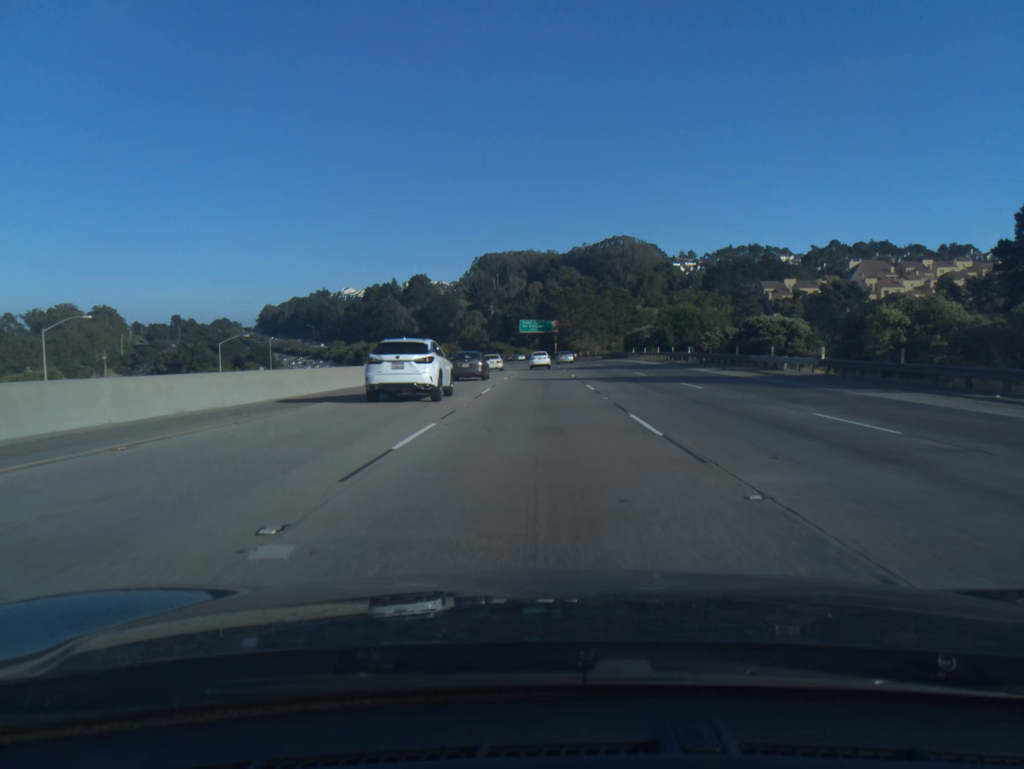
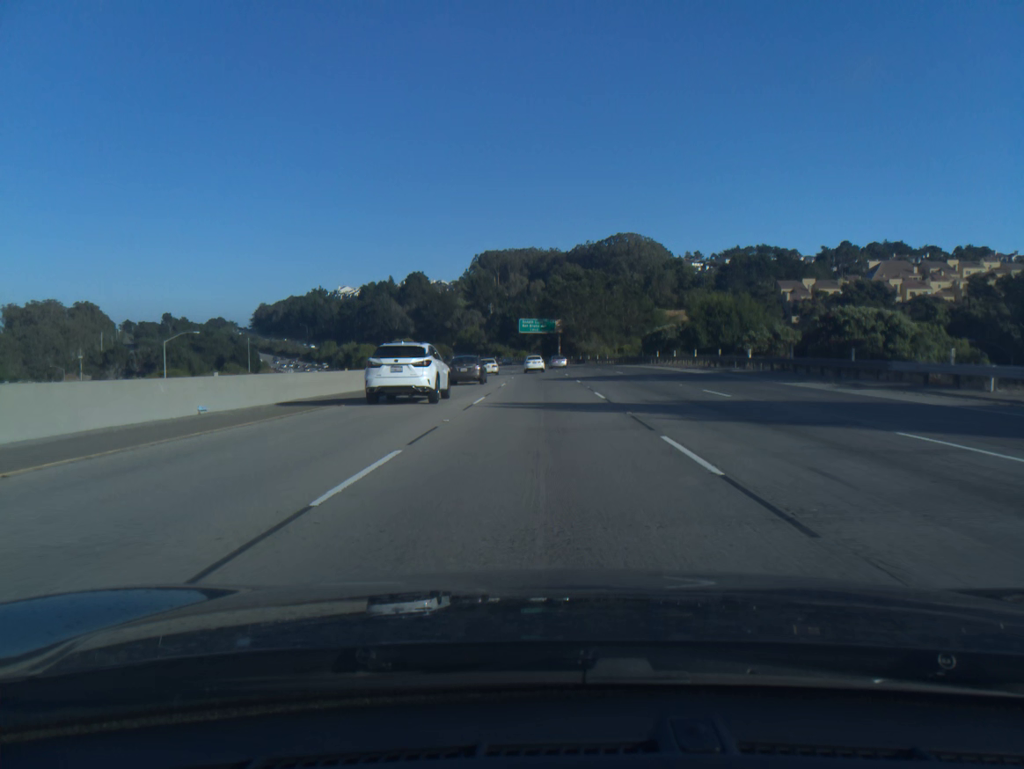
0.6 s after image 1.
(0.0, +18.3) m; 0°
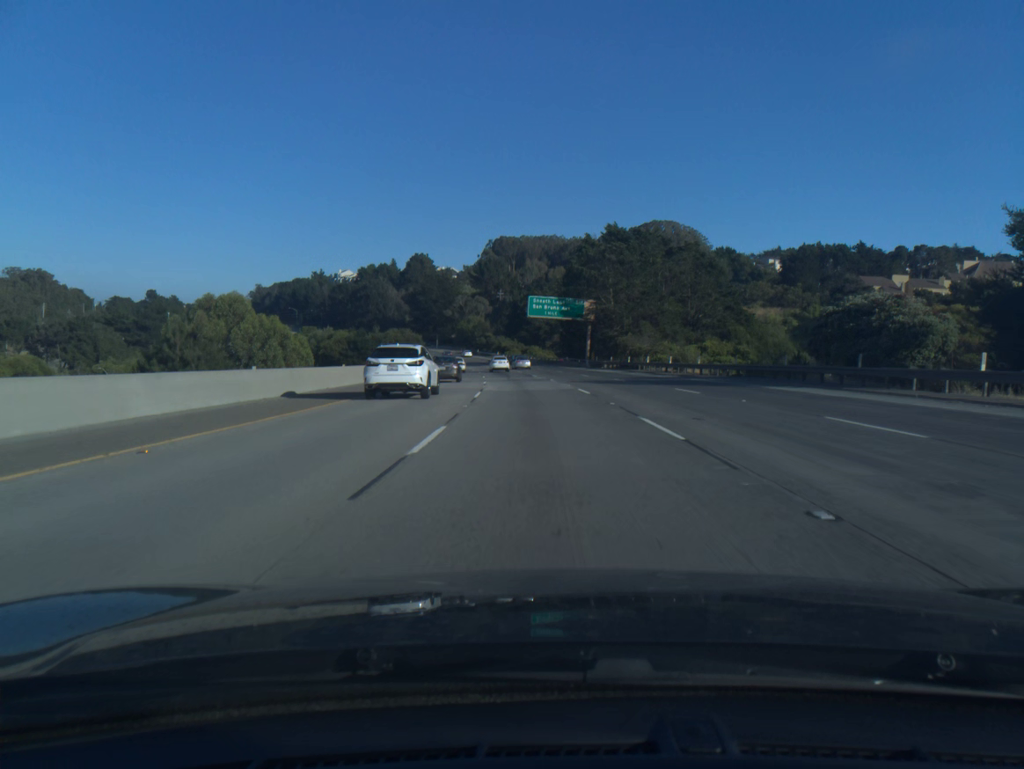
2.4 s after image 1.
(-0.3, +55.0) m; -1°
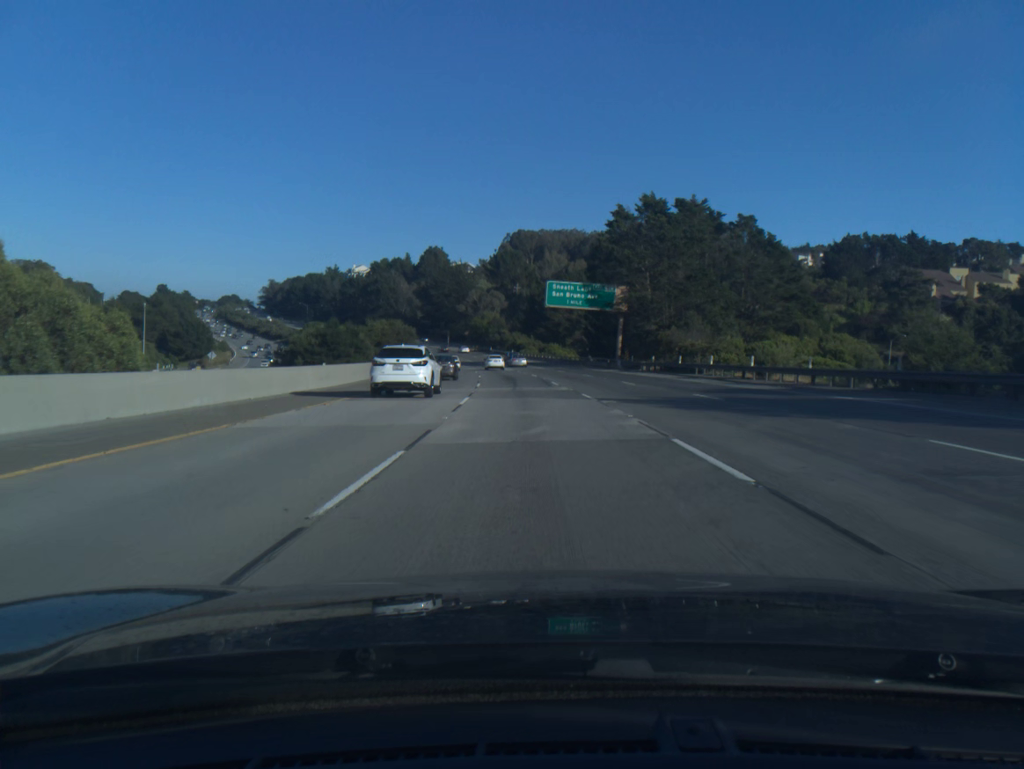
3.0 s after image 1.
(-0.2, +18.4) m; -1°
